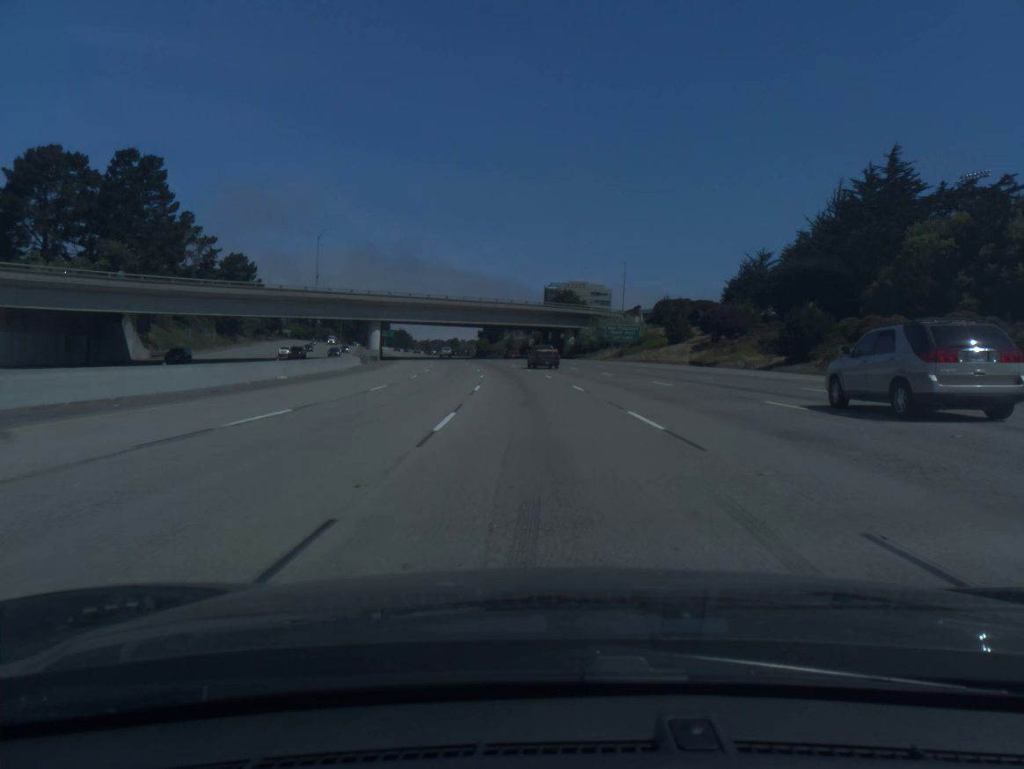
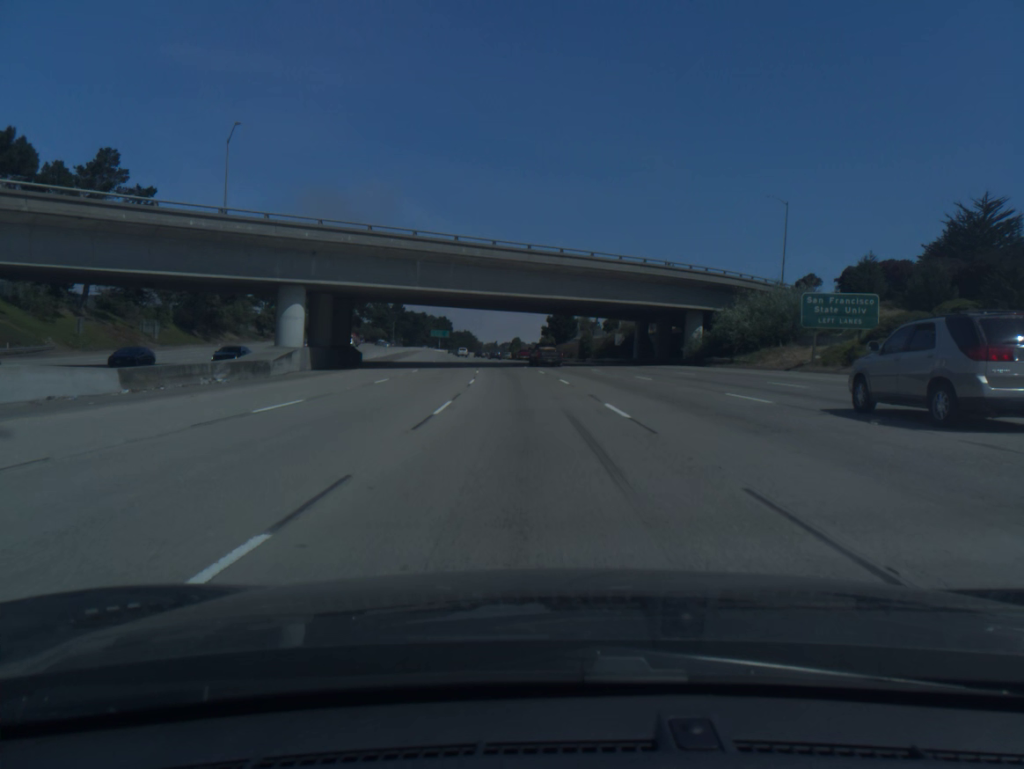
(-2.4, +54.8) m; -5°
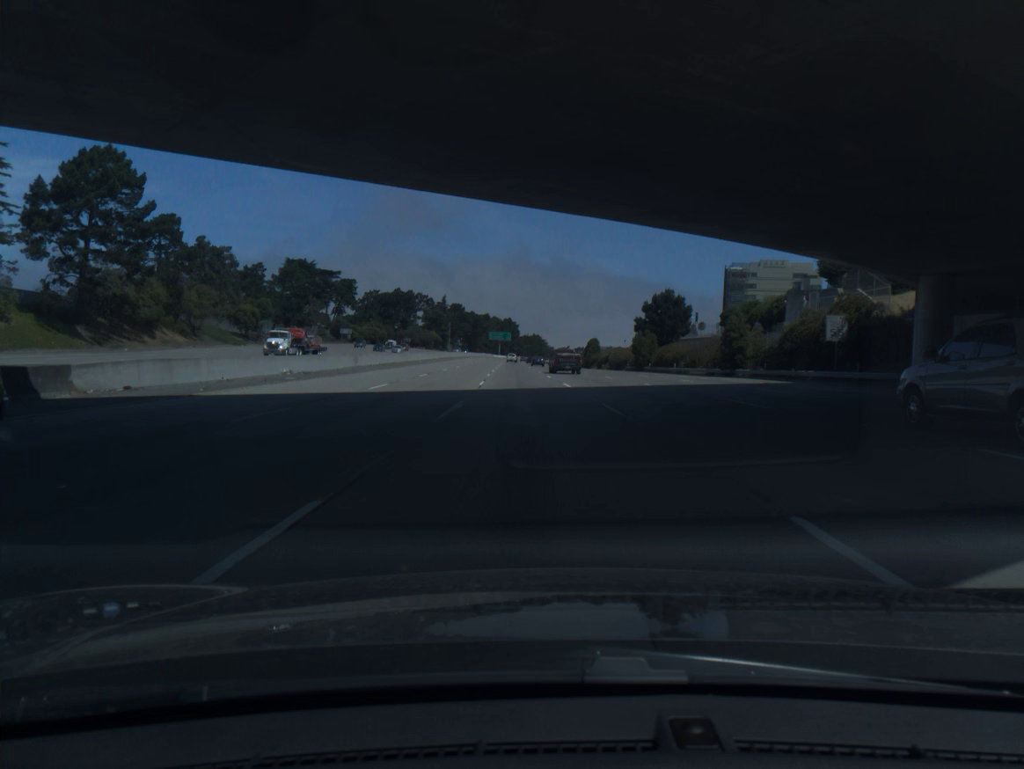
(-2.6, +55.0) m; -5°
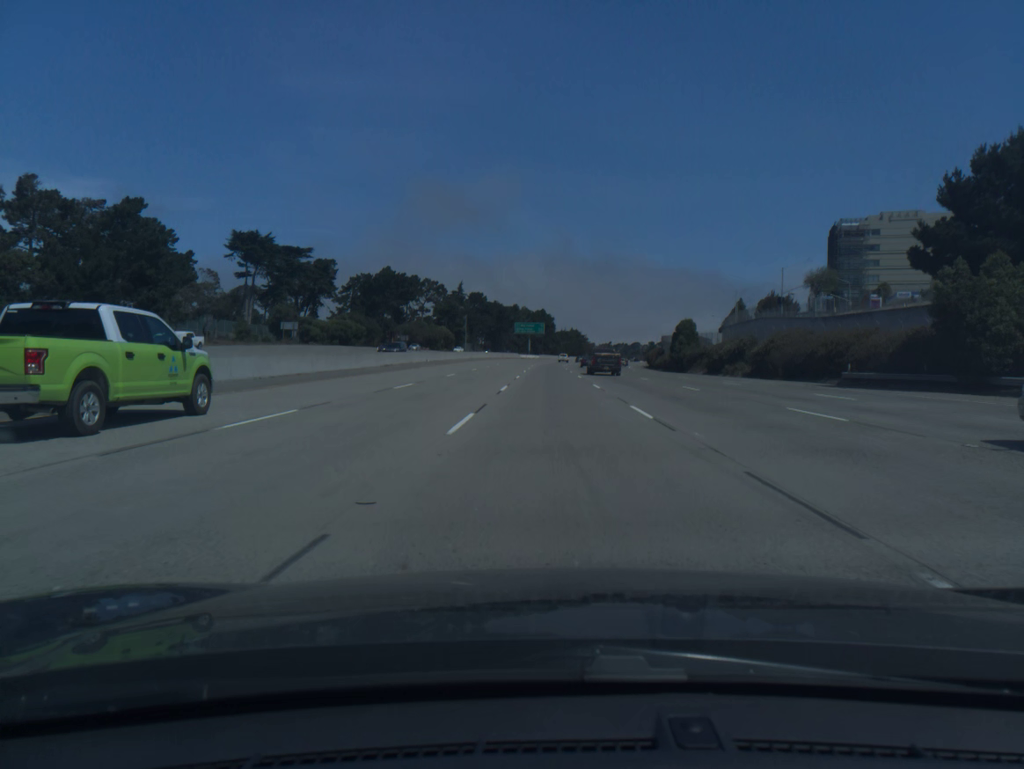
(-2.6, +73.3) m; -3°
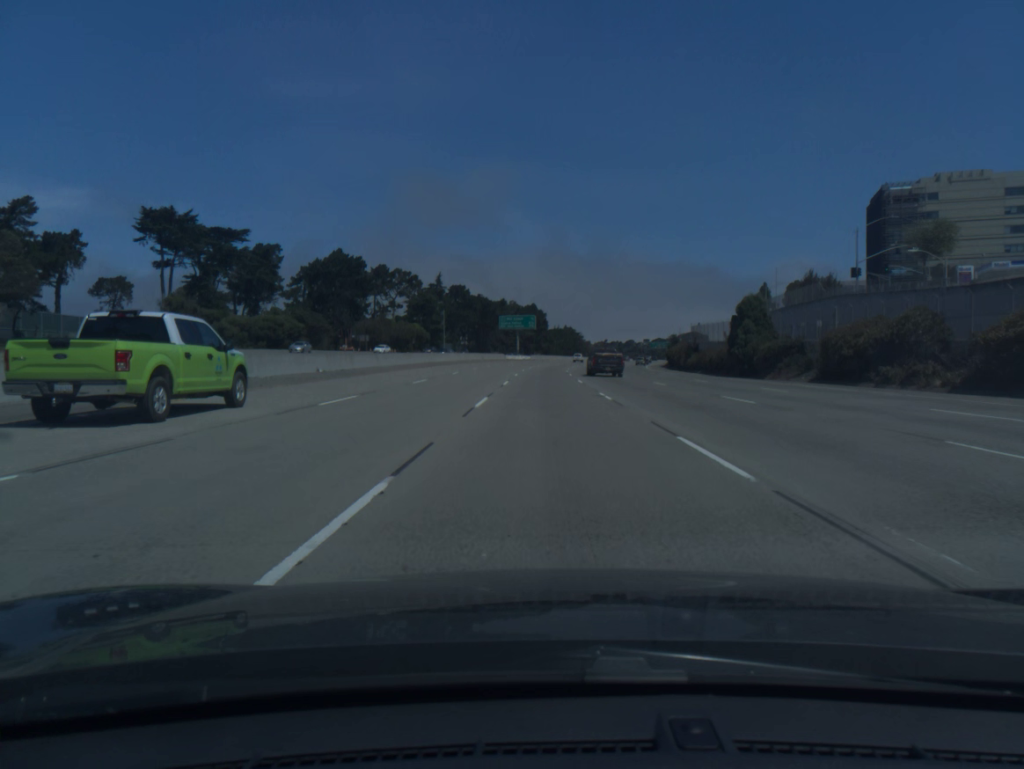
(+0.2, +36.8) m; +1°
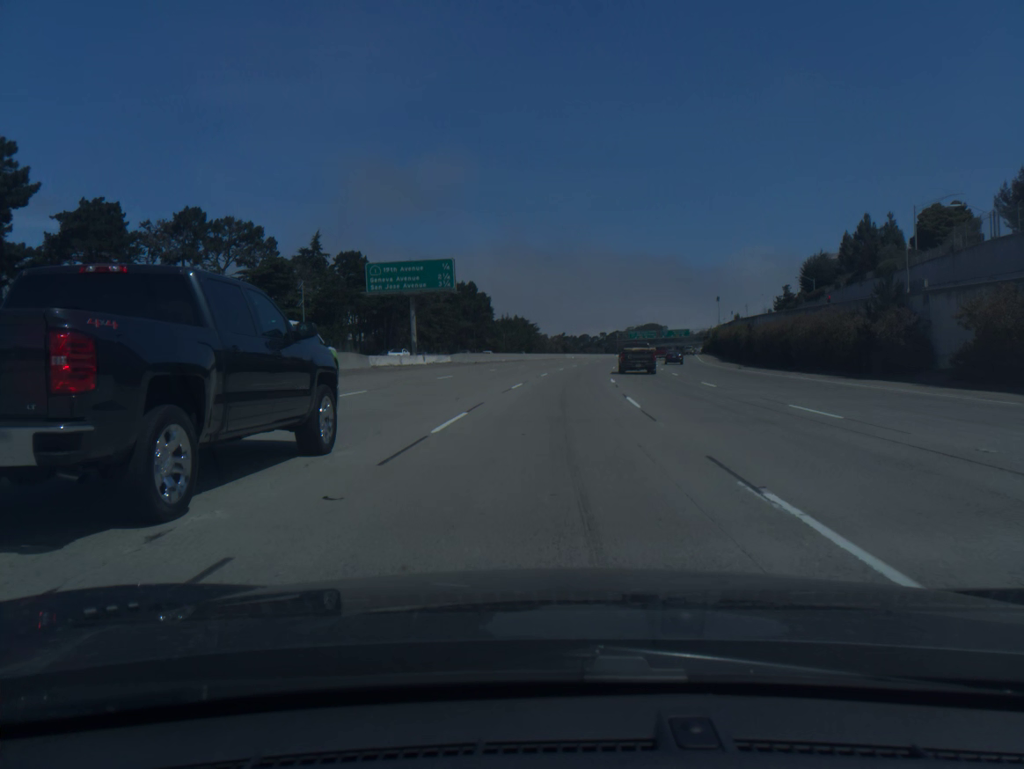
(+1.5, +91.7) m; +3°
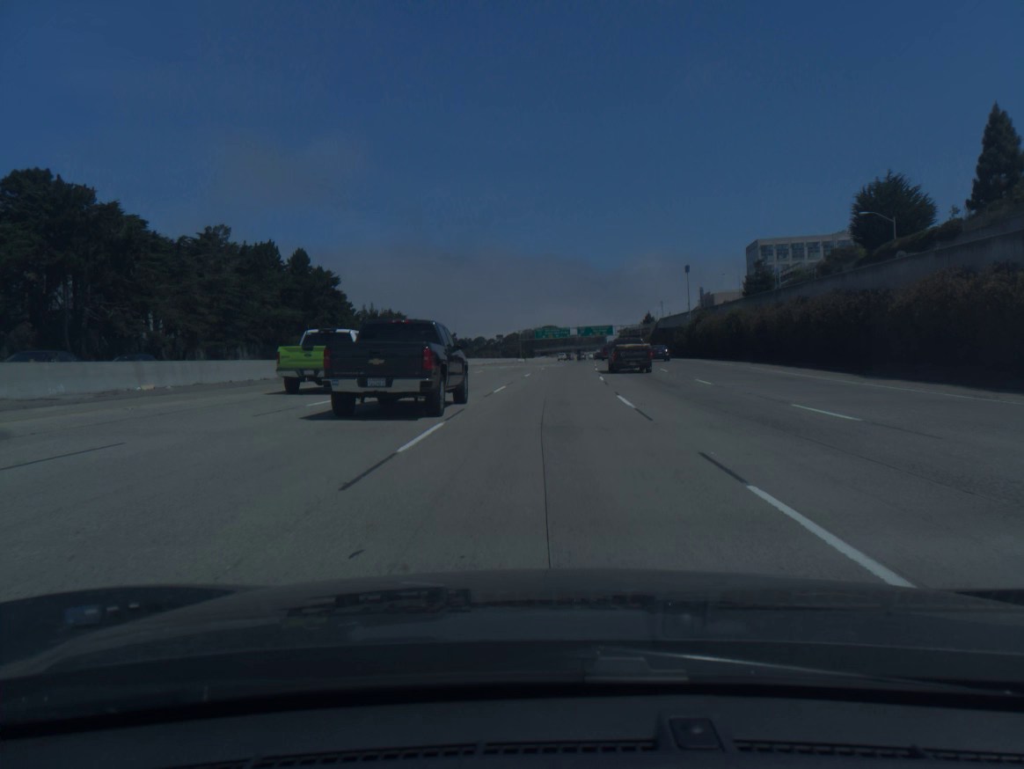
(+5.1, +73.1) m; +7°
